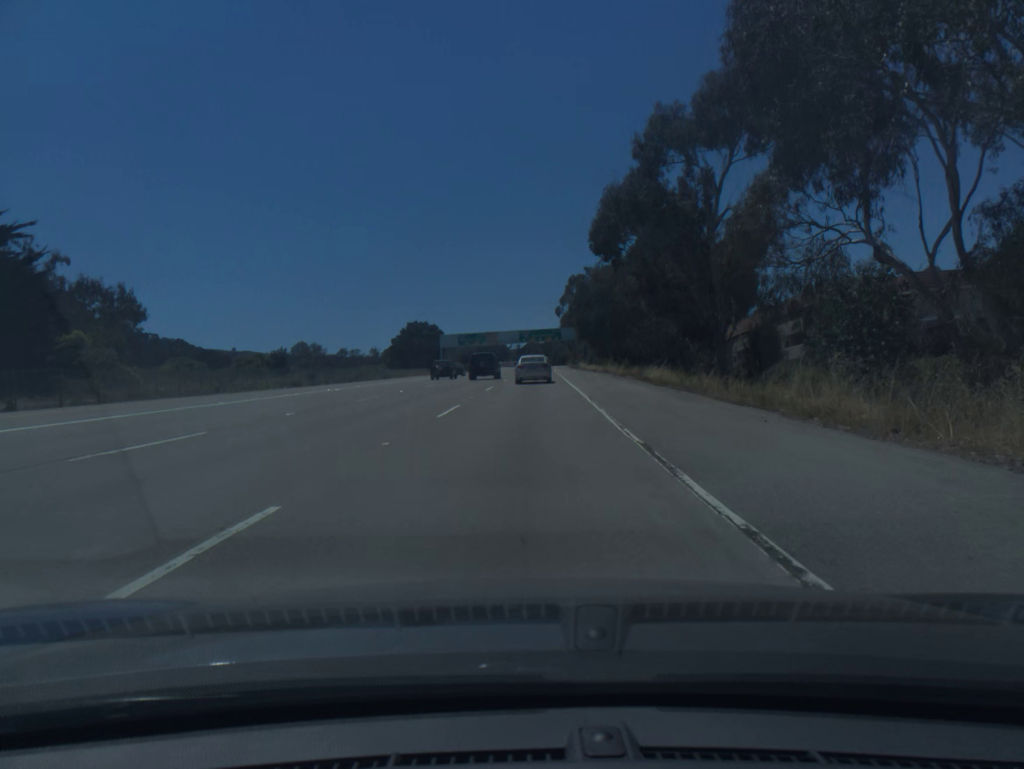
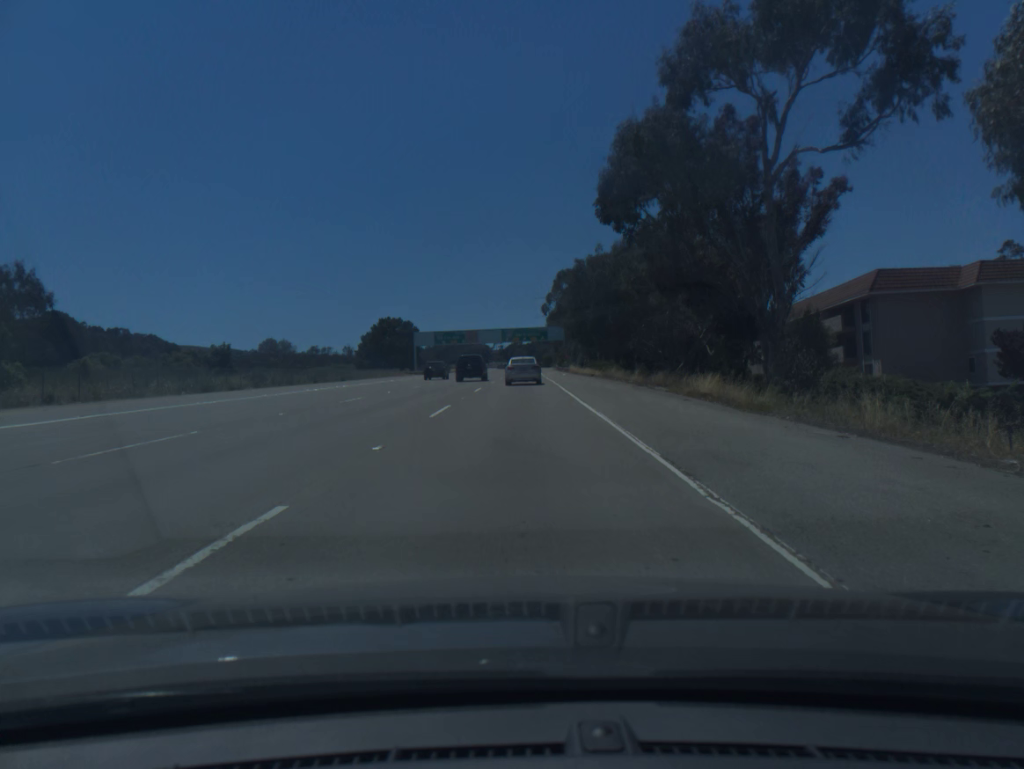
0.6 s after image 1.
(+0.2, +14.6) m; +1°
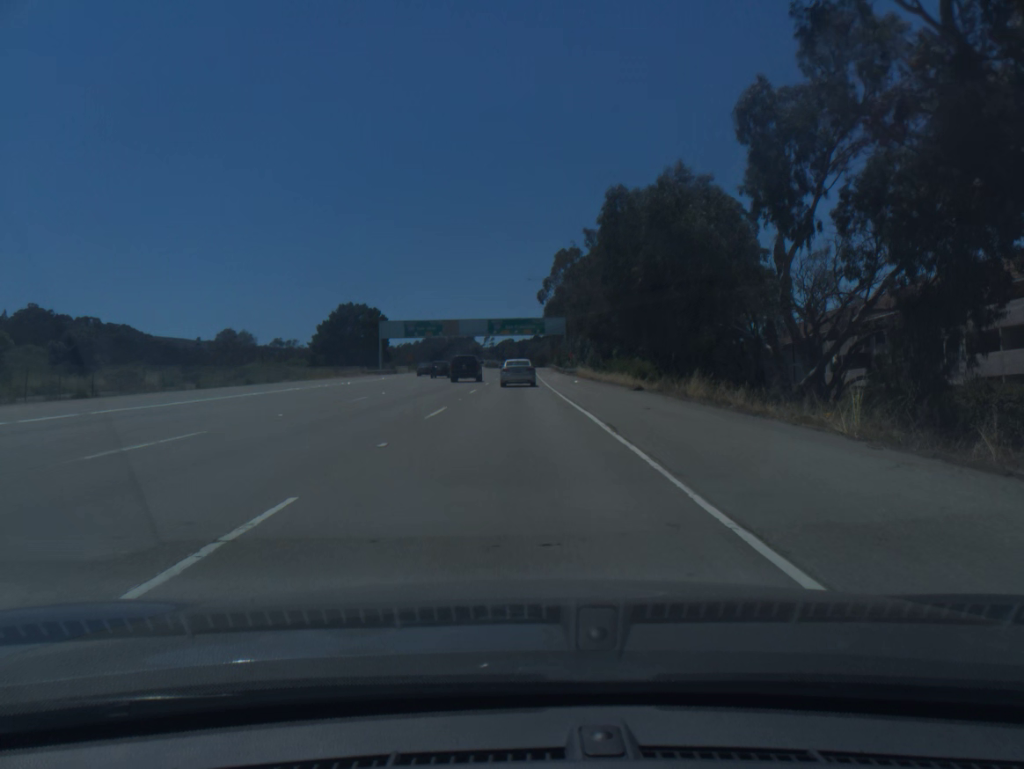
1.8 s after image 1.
(+0.2, +28.4) m; +1°
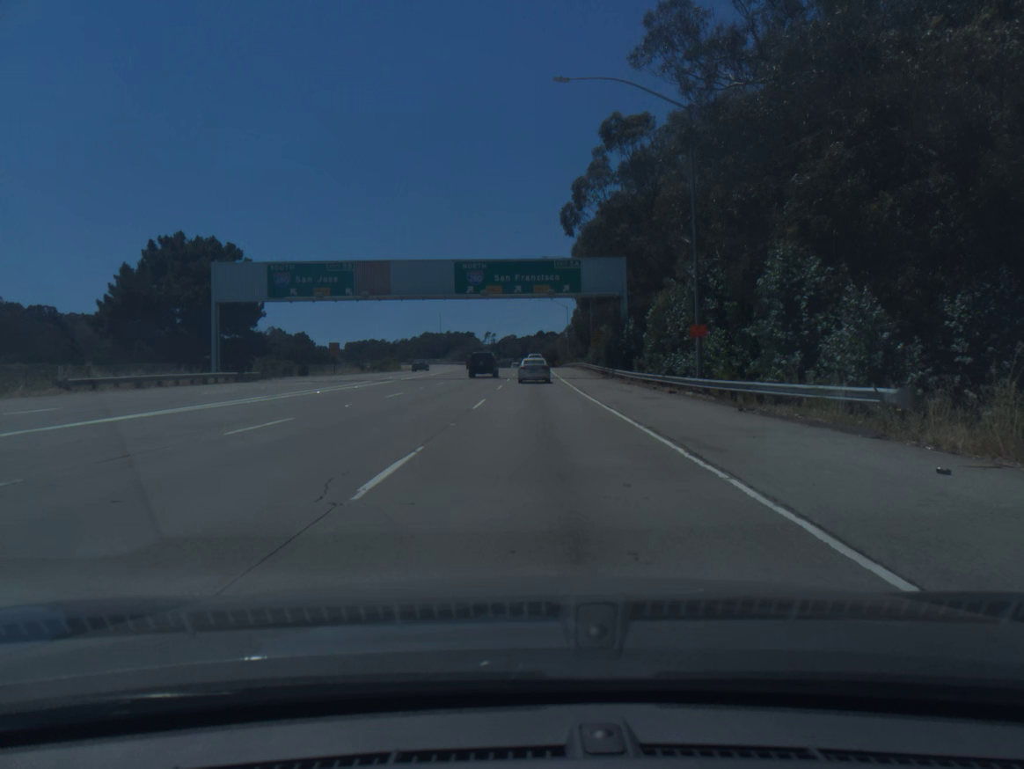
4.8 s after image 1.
(-0.3, +68.7) m; 0°
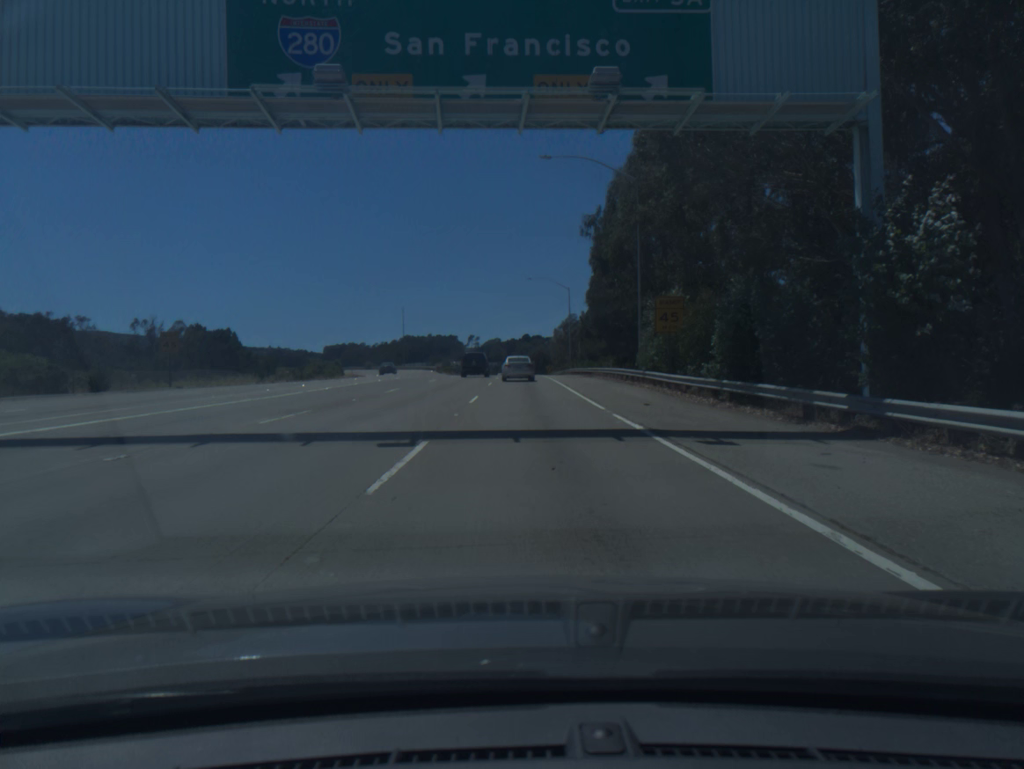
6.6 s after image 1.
(+0.4, +41.4) m; +1°
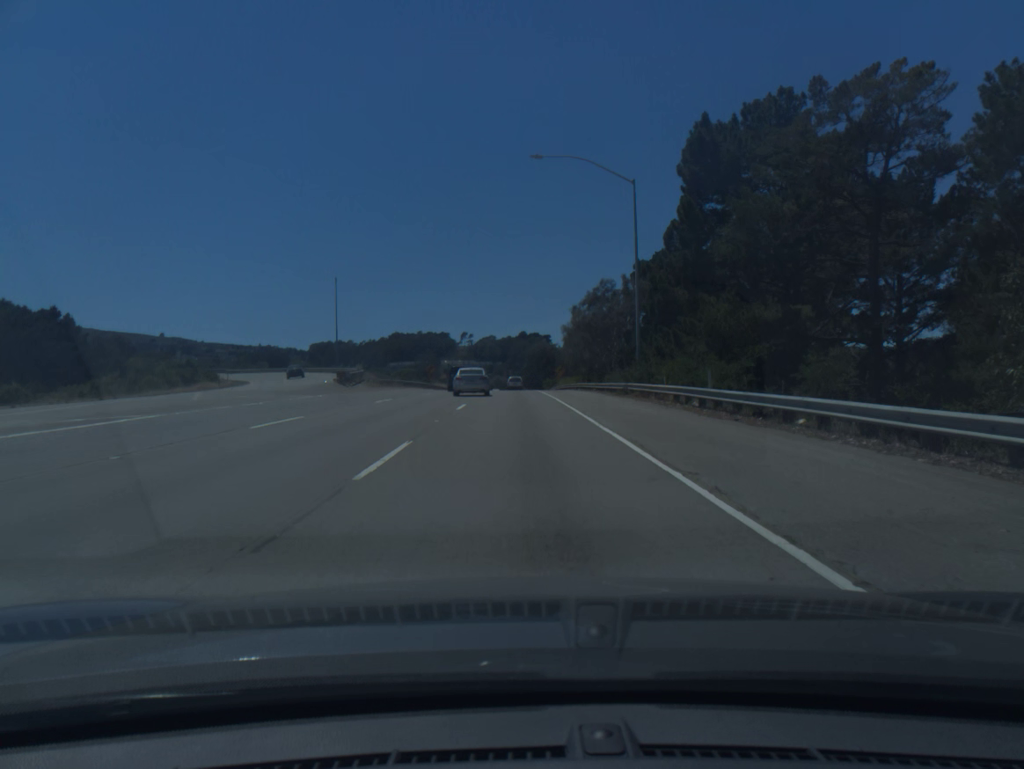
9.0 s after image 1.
(+0.3, +56.9) m; +1°
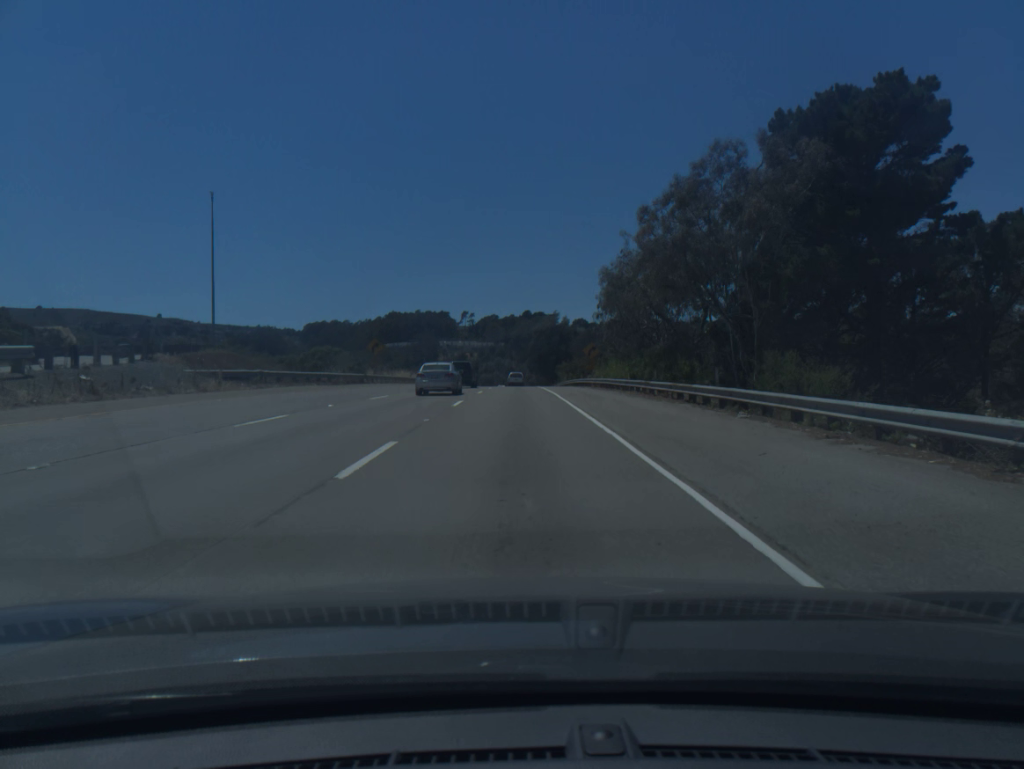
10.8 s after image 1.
(-0.1, +44.5) m; 0°
